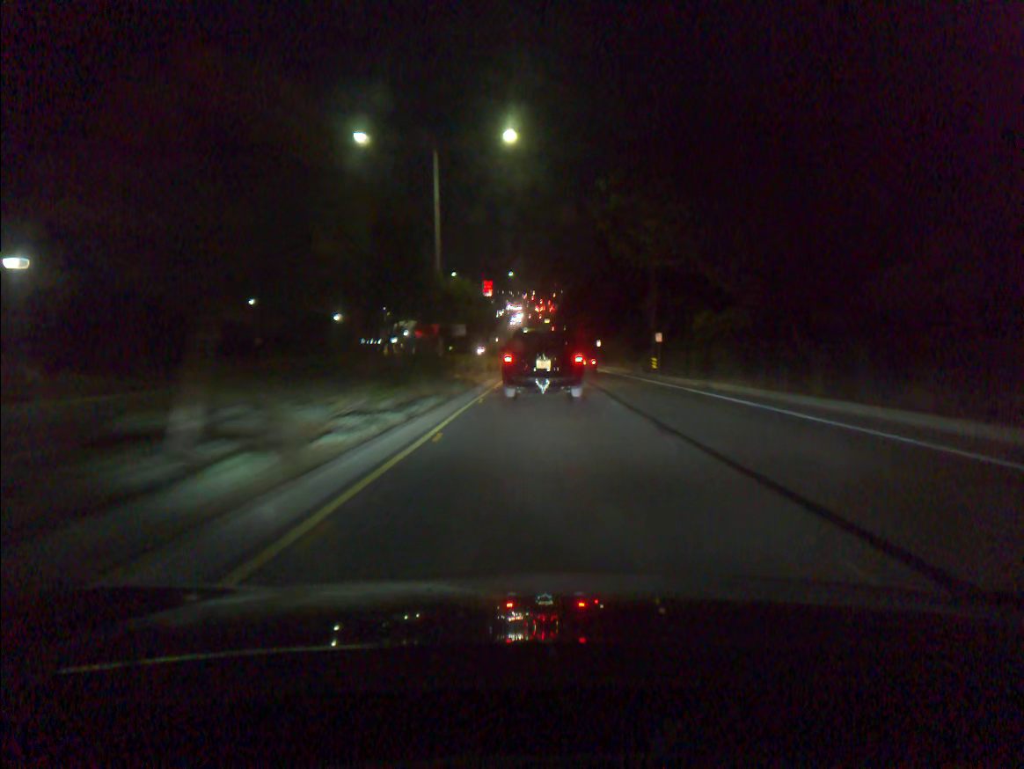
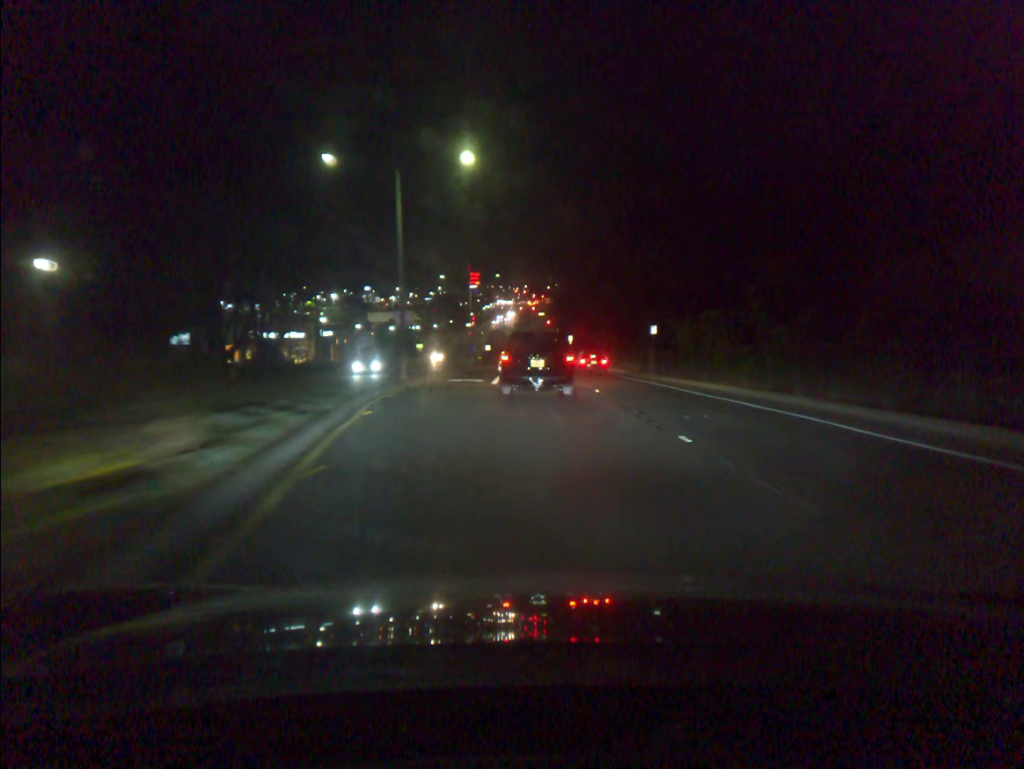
(+0.2, +46.7) m; +1°
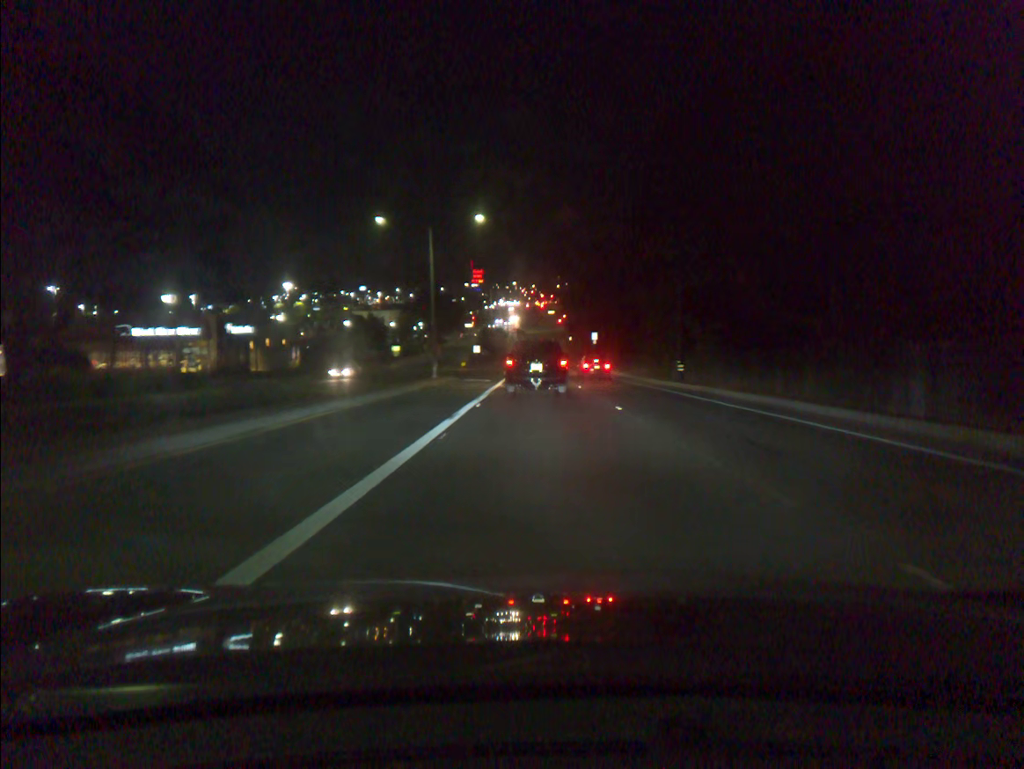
(-0.2, +36.2) m; -1°
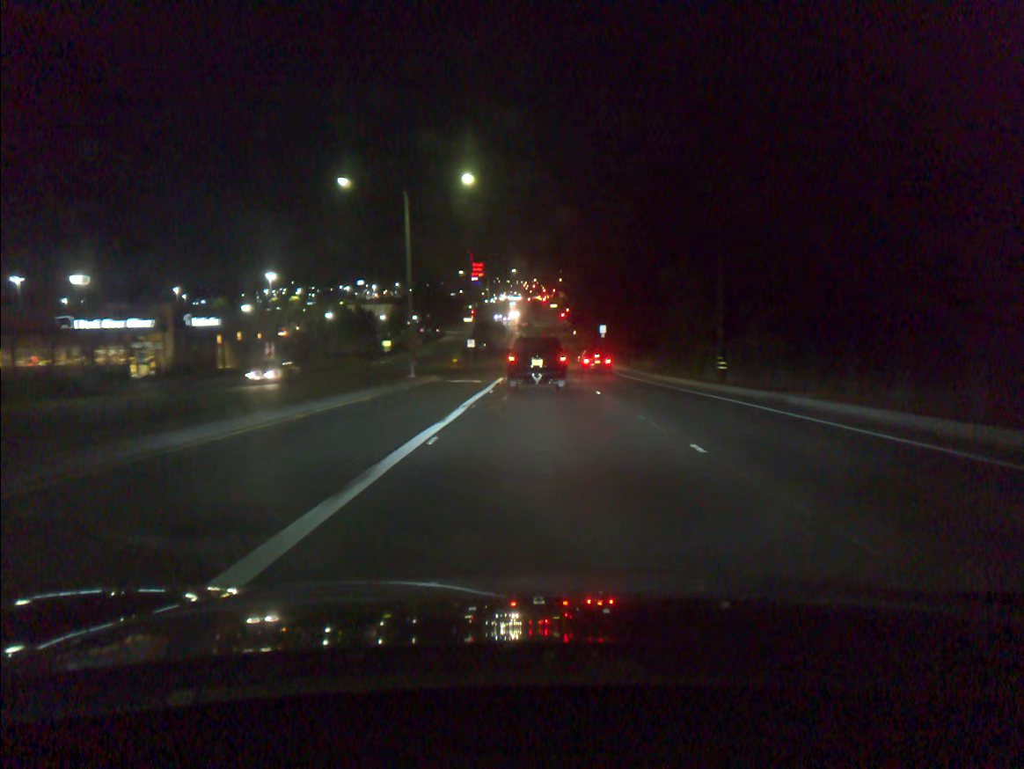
(0.0, +9.0) m; 0°
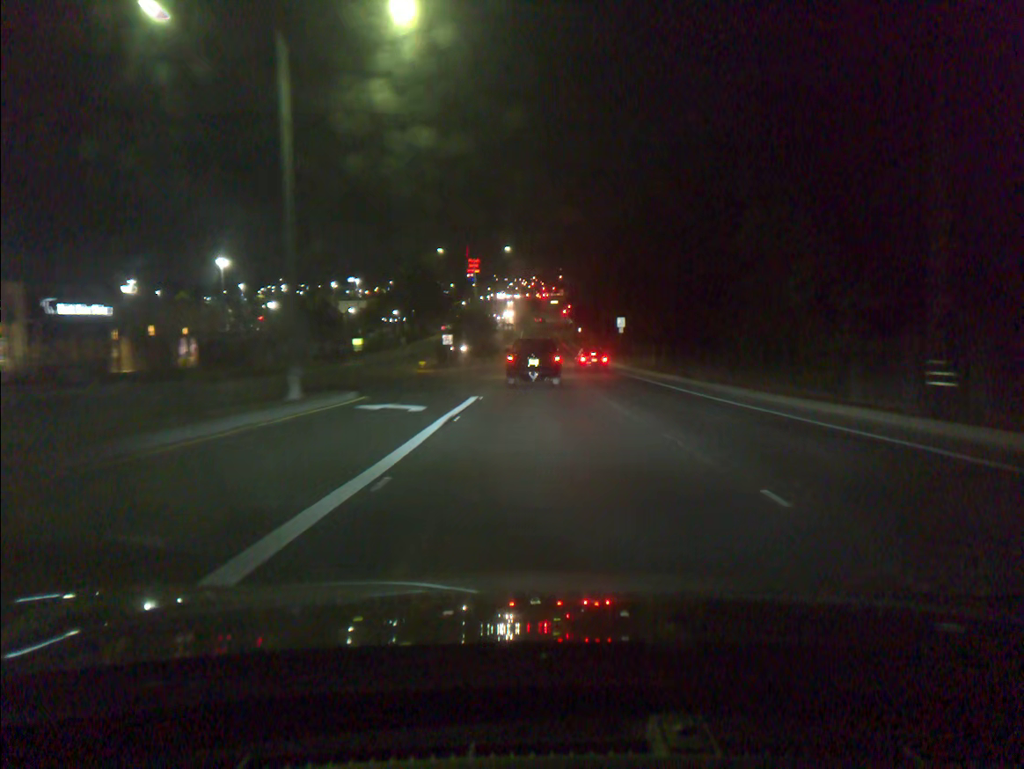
(0.0, +18.1) m; 0°
